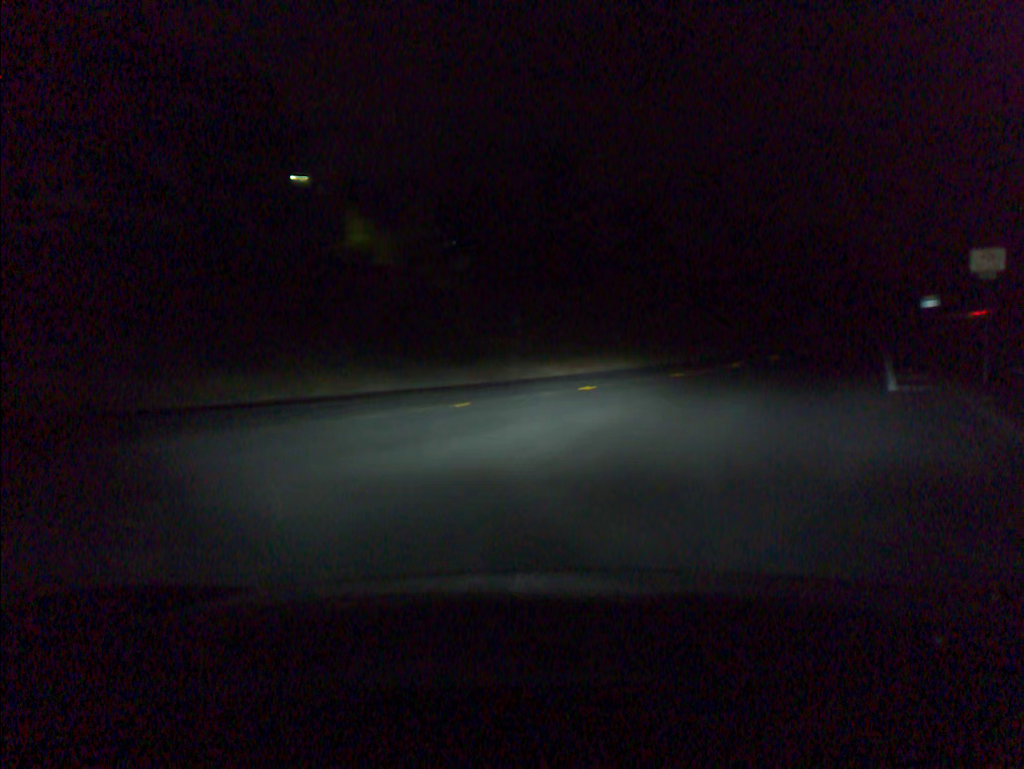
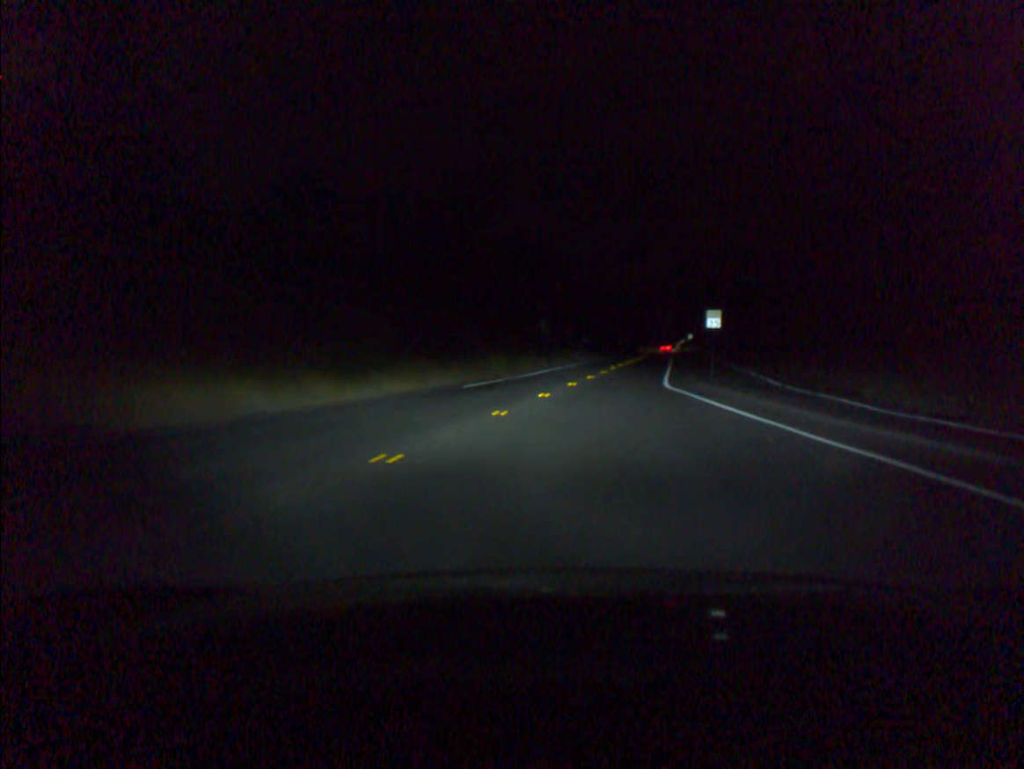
(+5.6, +24.8) m; +20°
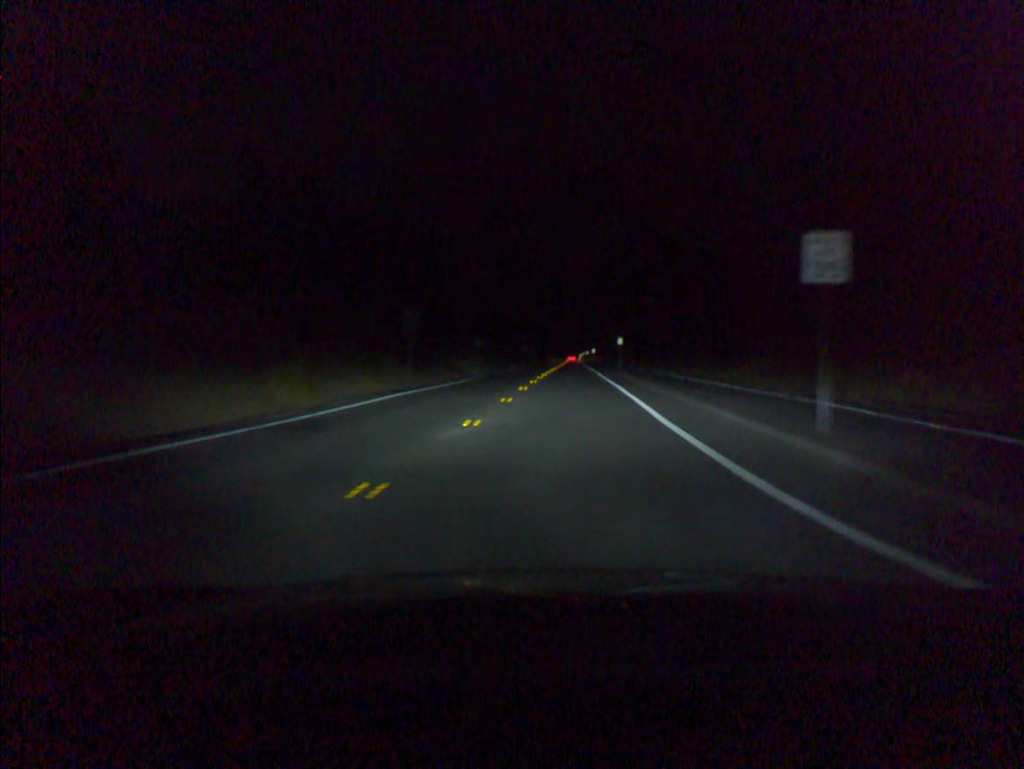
(+1.7, +23.7) m; +7°
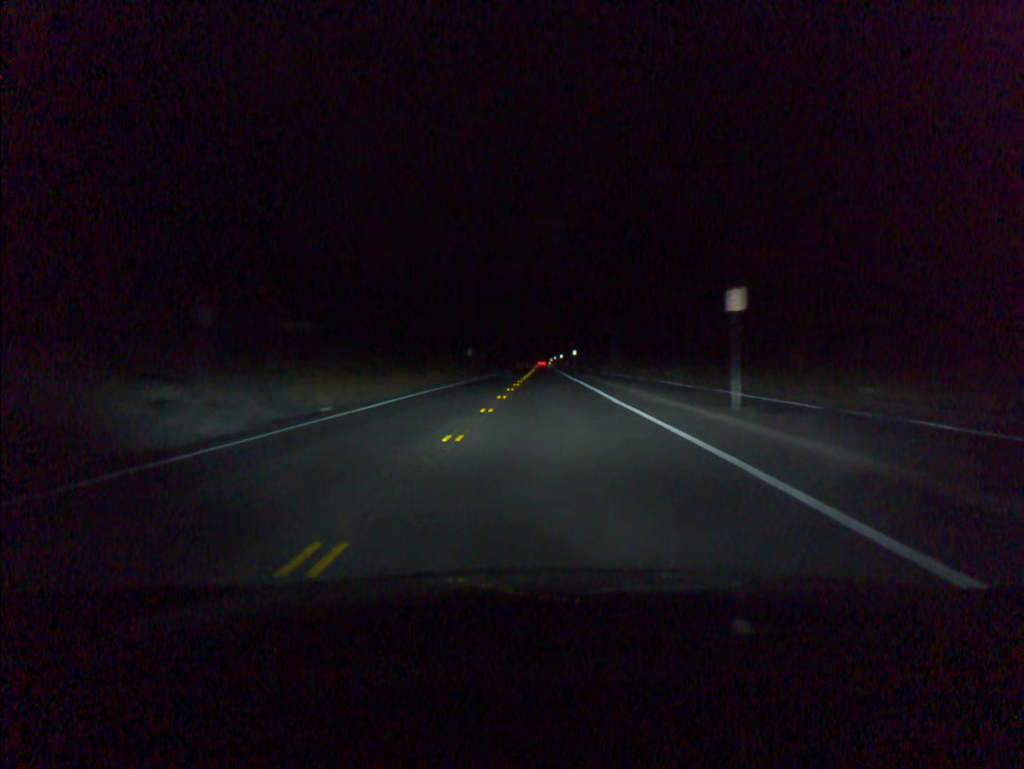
(+1.5, +45.9) m; +2°
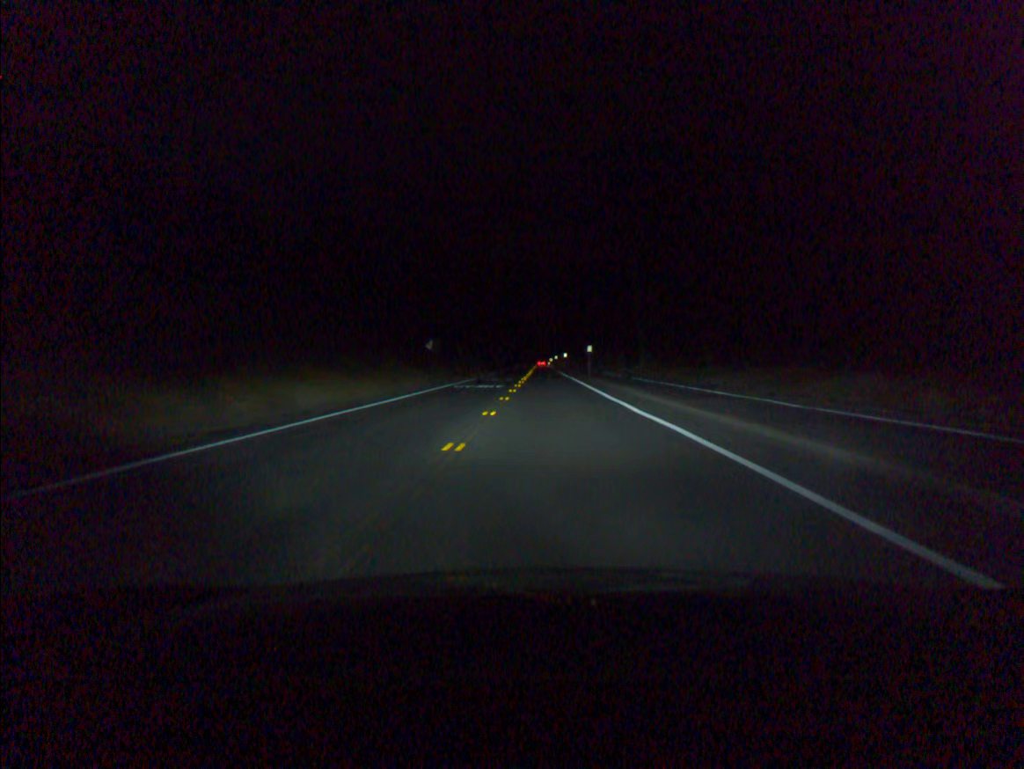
(-0.1, +30.4) m; 0°
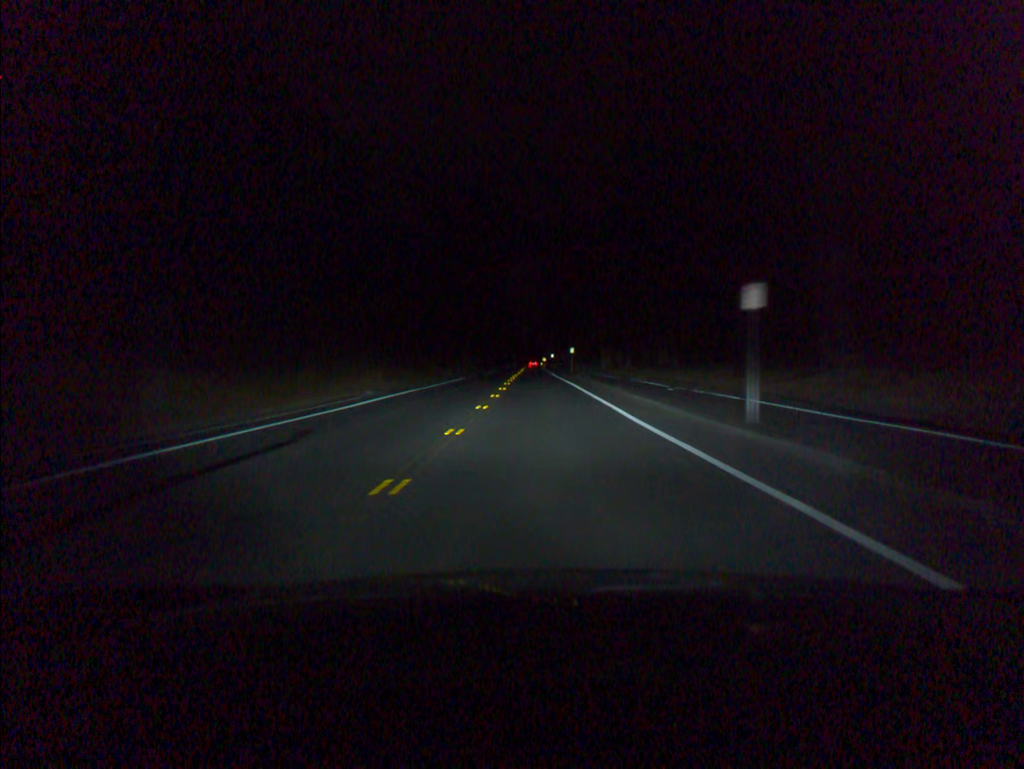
(+0.3, +54.5) m; +1°
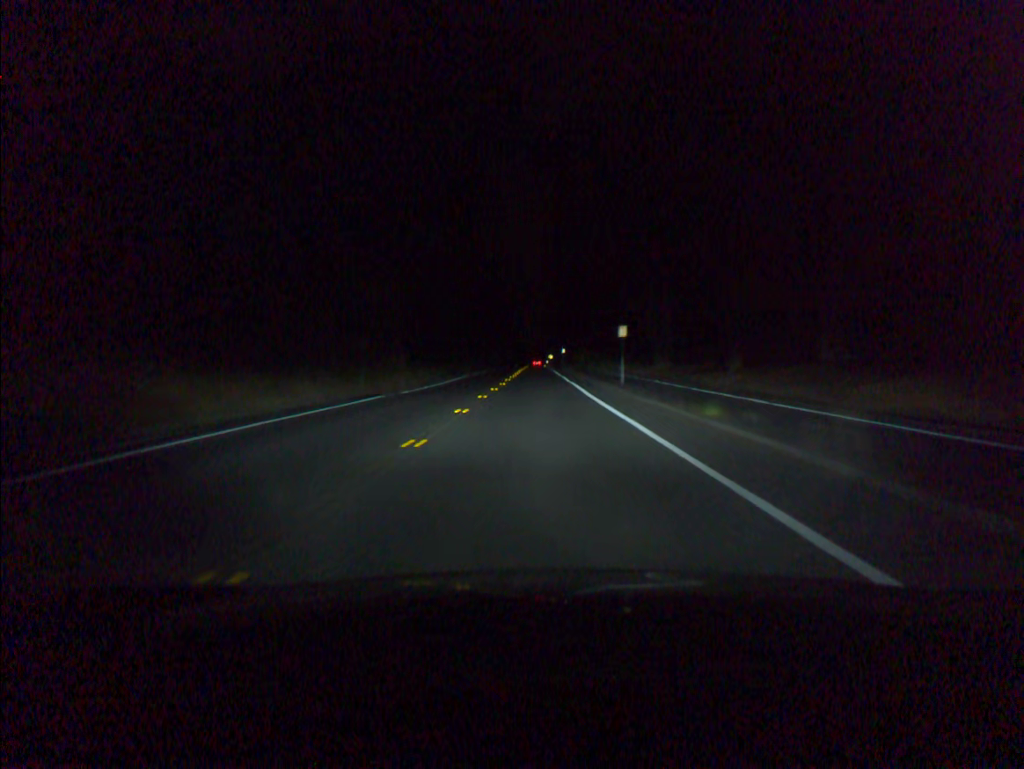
(-0.1, +46.2) m; 0°
